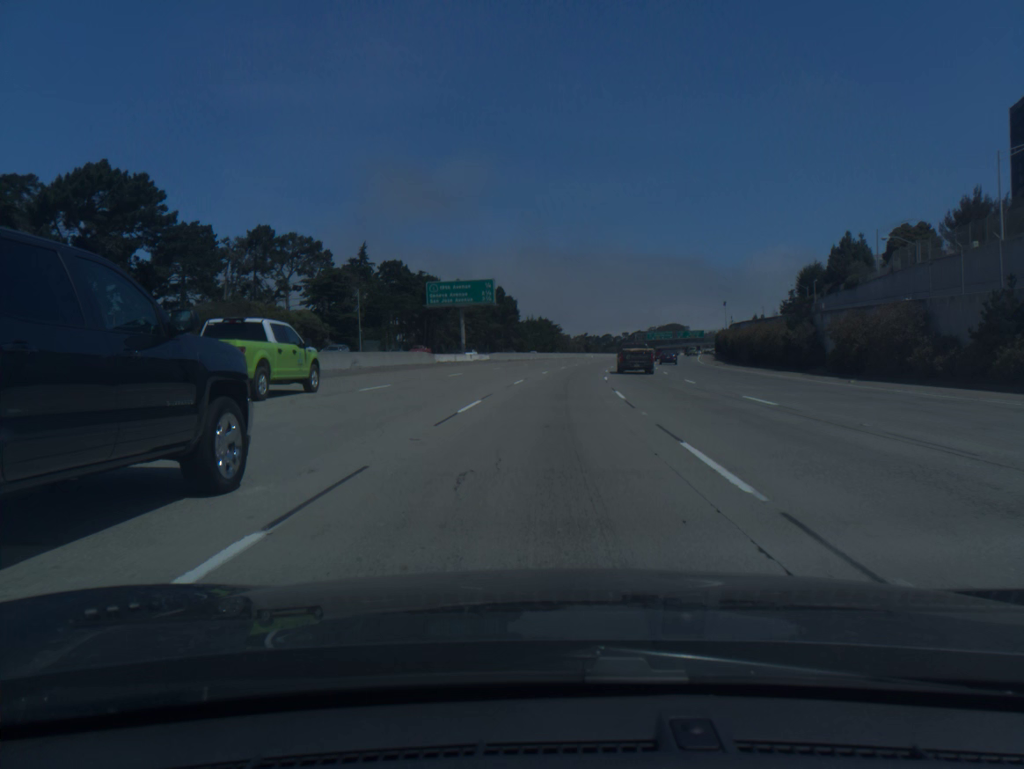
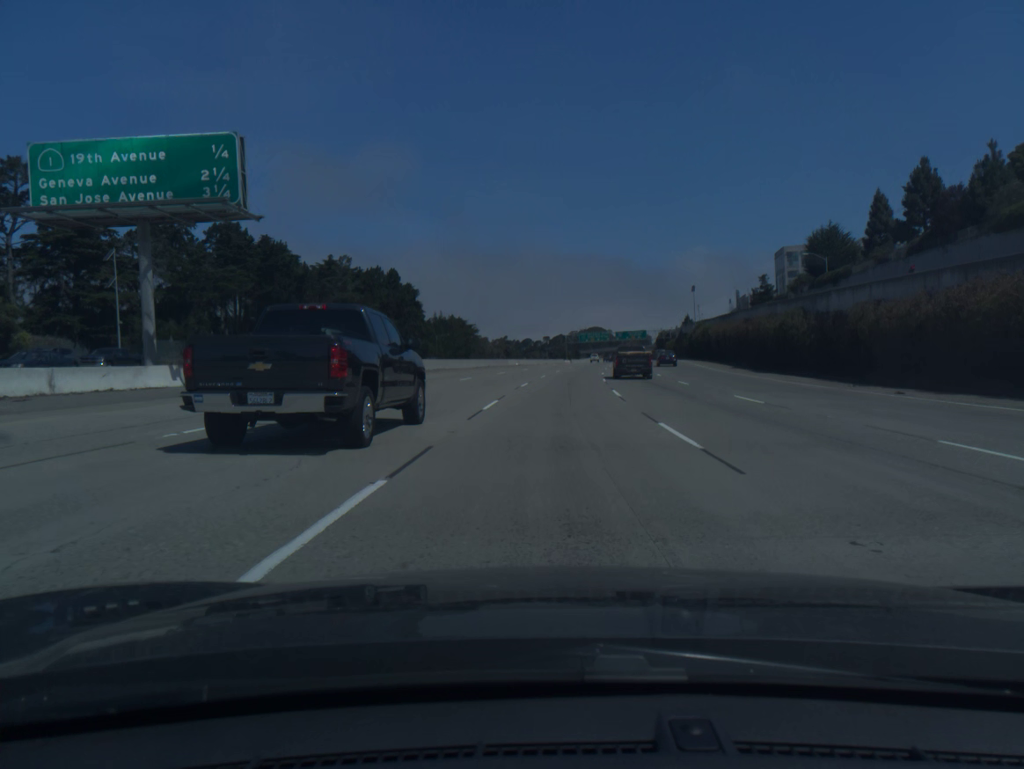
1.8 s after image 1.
(+2.6, +54.9) m; +6°
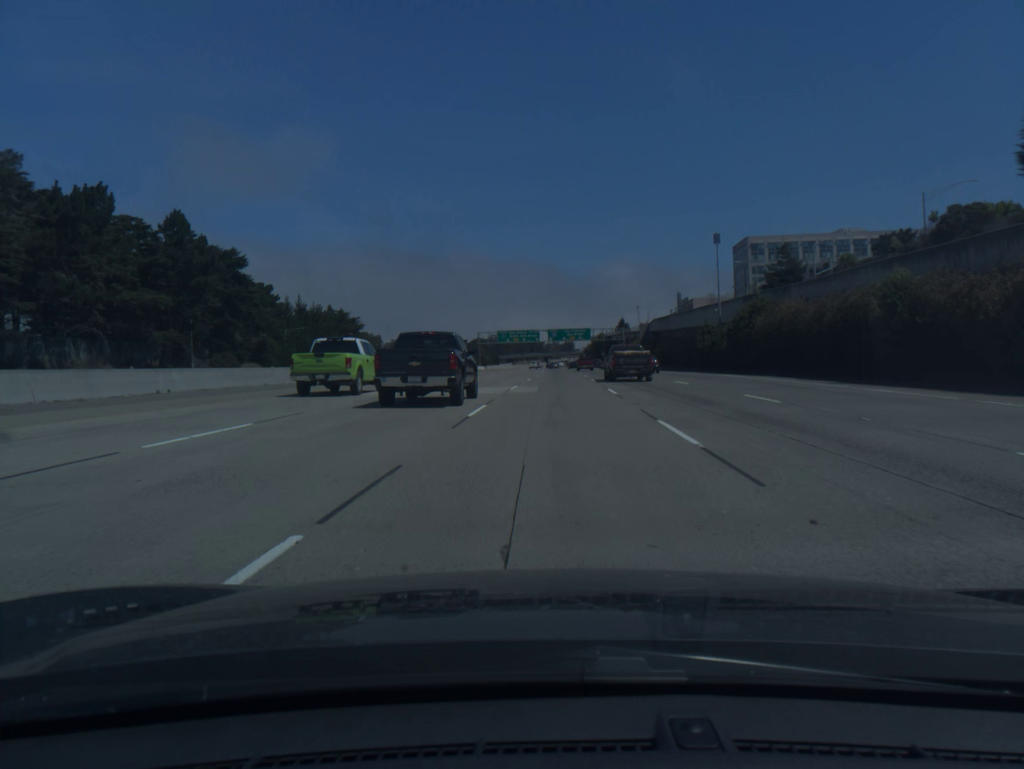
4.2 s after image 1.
(+4.2, +73.2) m; +6°
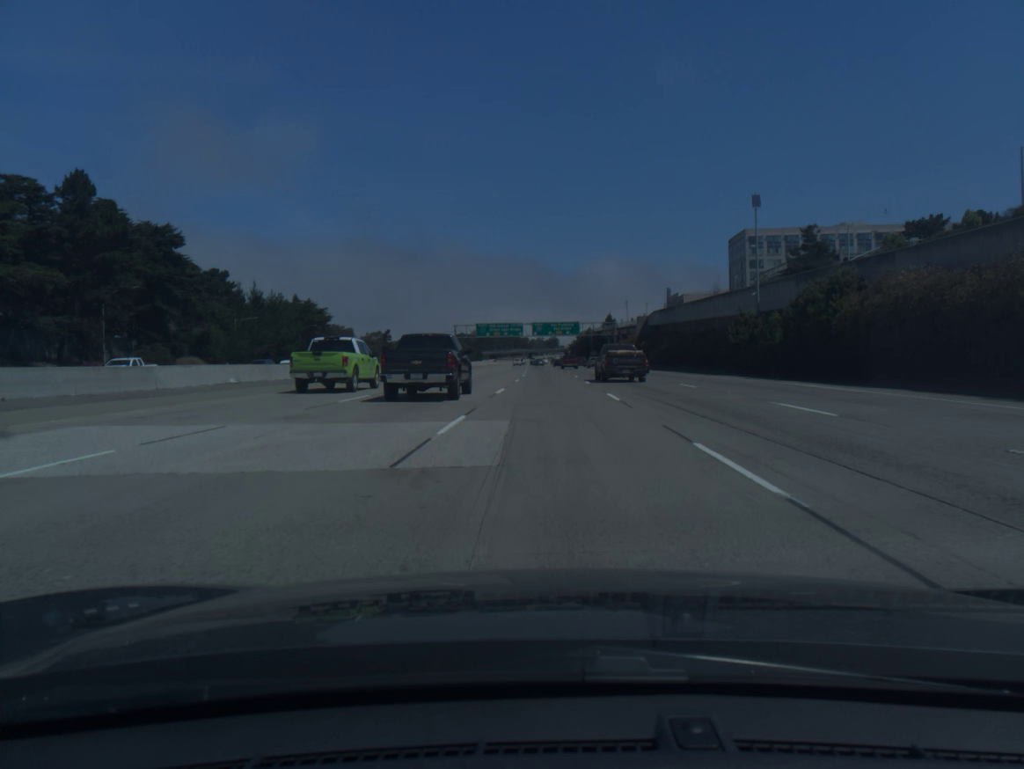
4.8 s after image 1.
(+0.2, +18.4) m; +1°
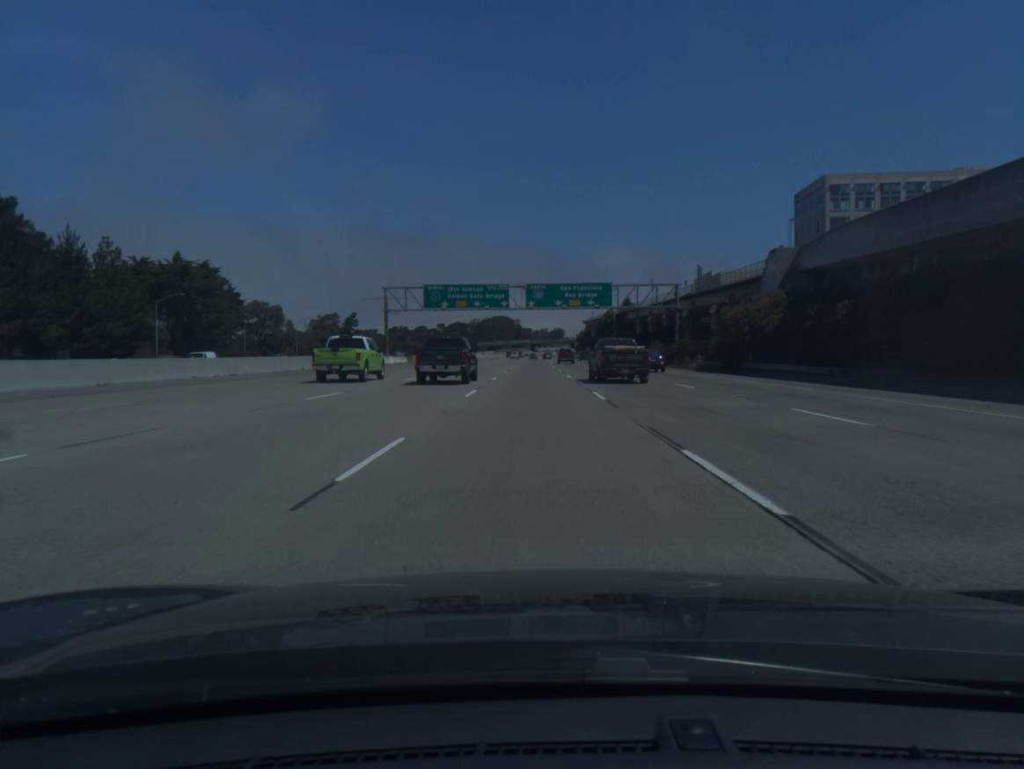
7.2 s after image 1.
(+0.6, +73.5) m; 0°
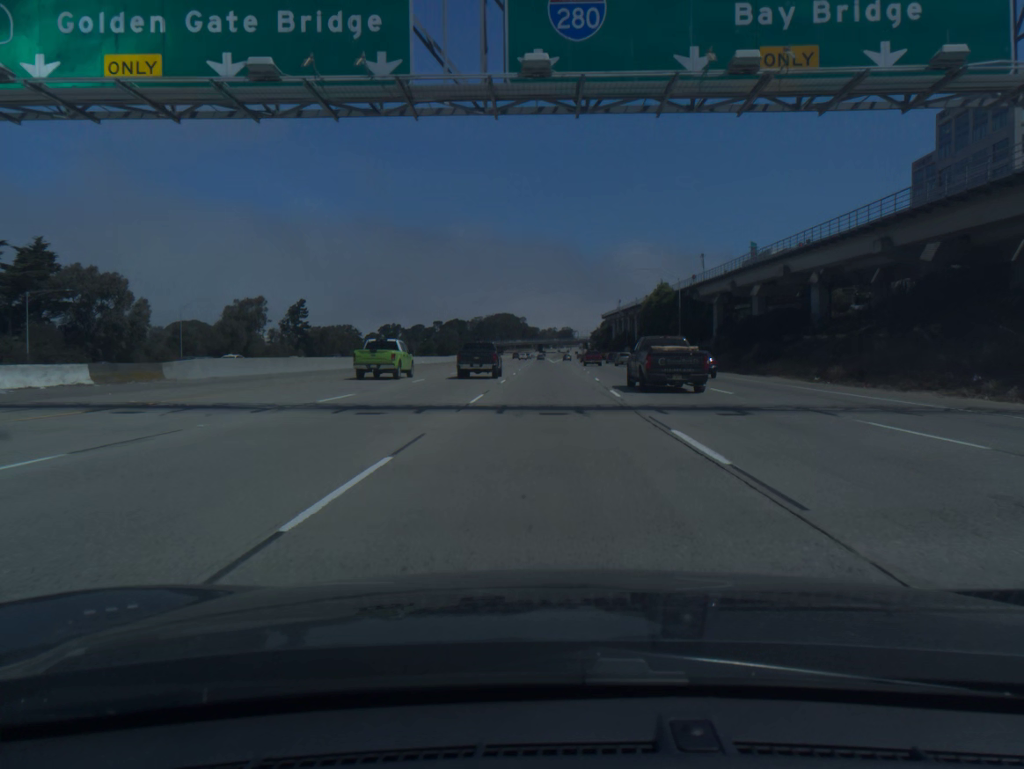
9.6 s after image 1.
(-0.9, +73.7) m; -1°
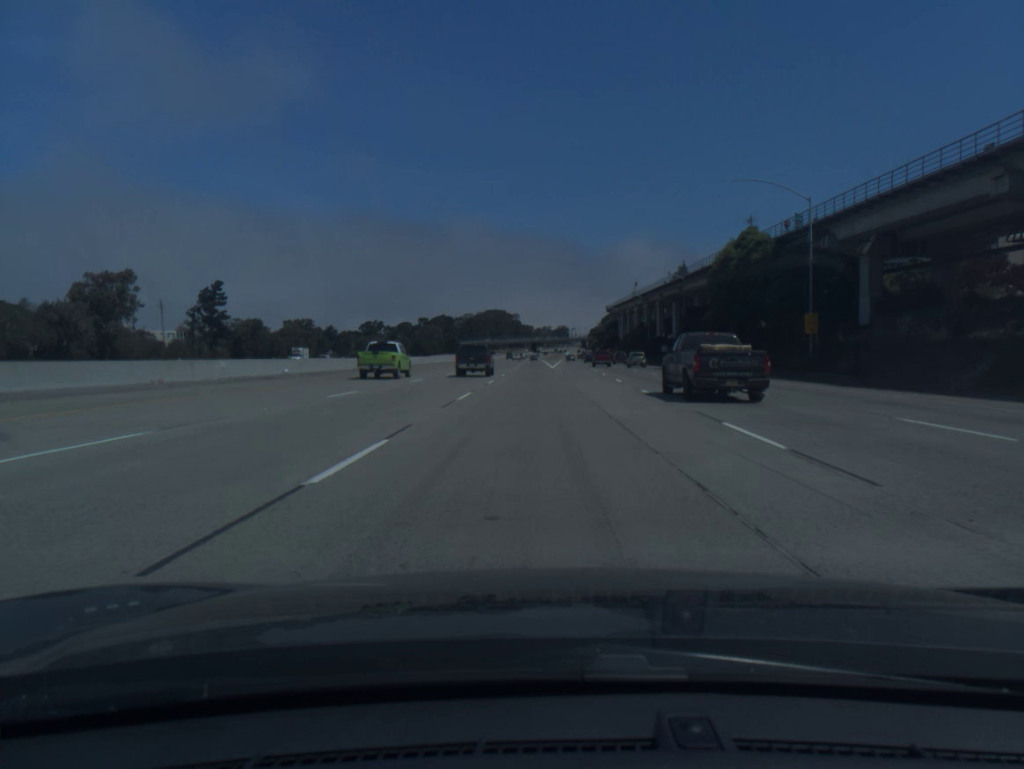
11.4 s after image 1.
(+0.4, +55.3) m; 0°
